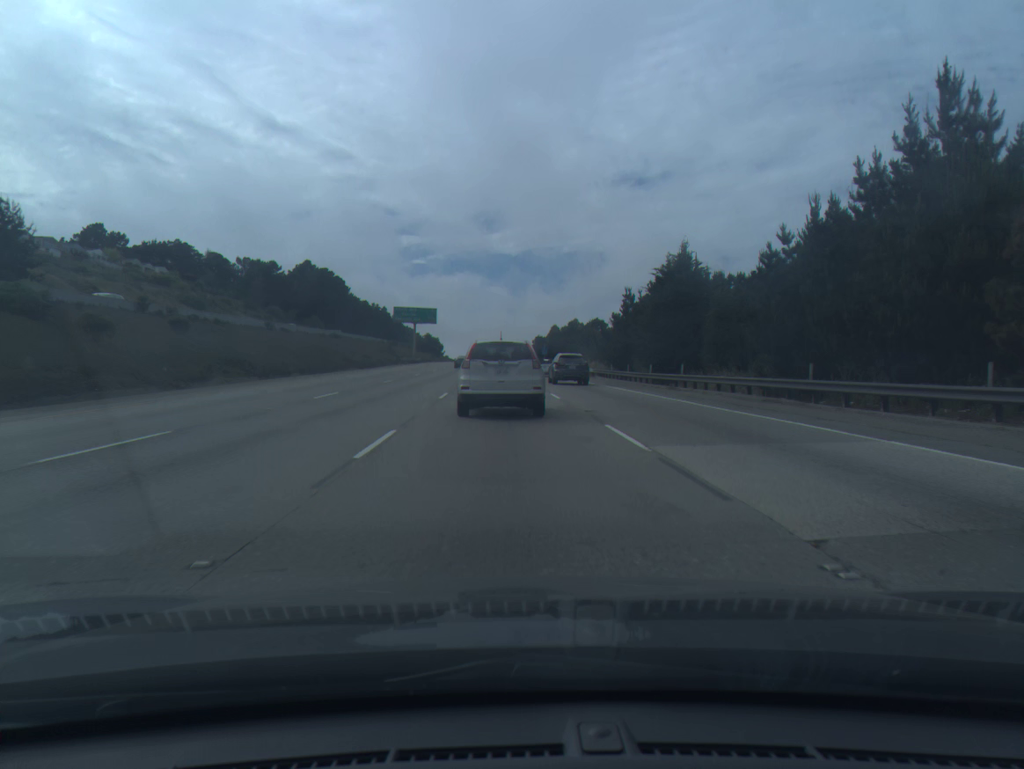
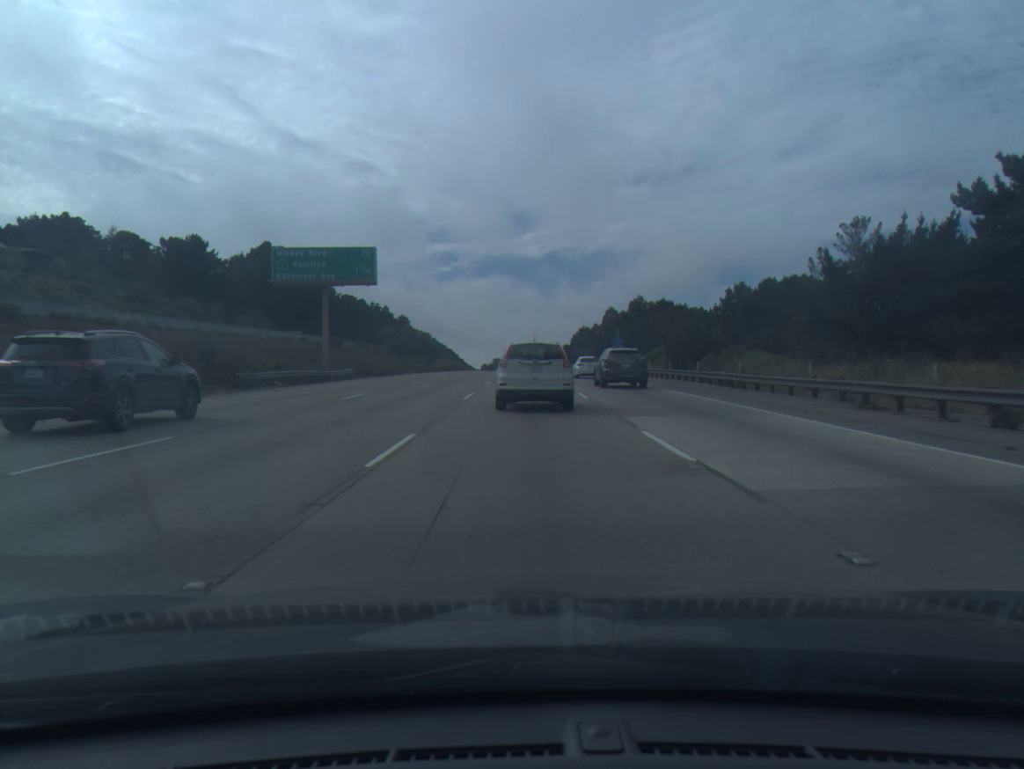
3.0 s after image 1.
(-2.1, +73.6) m; -2°
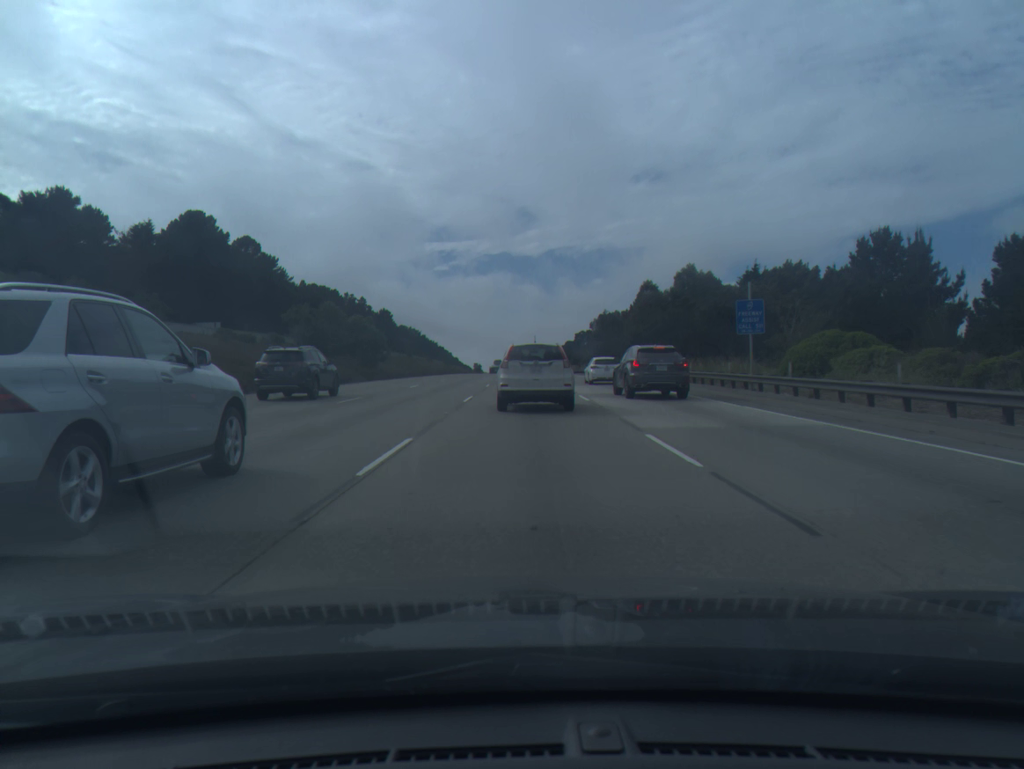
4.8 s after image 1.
(+0.2, +44.3) m; 0°
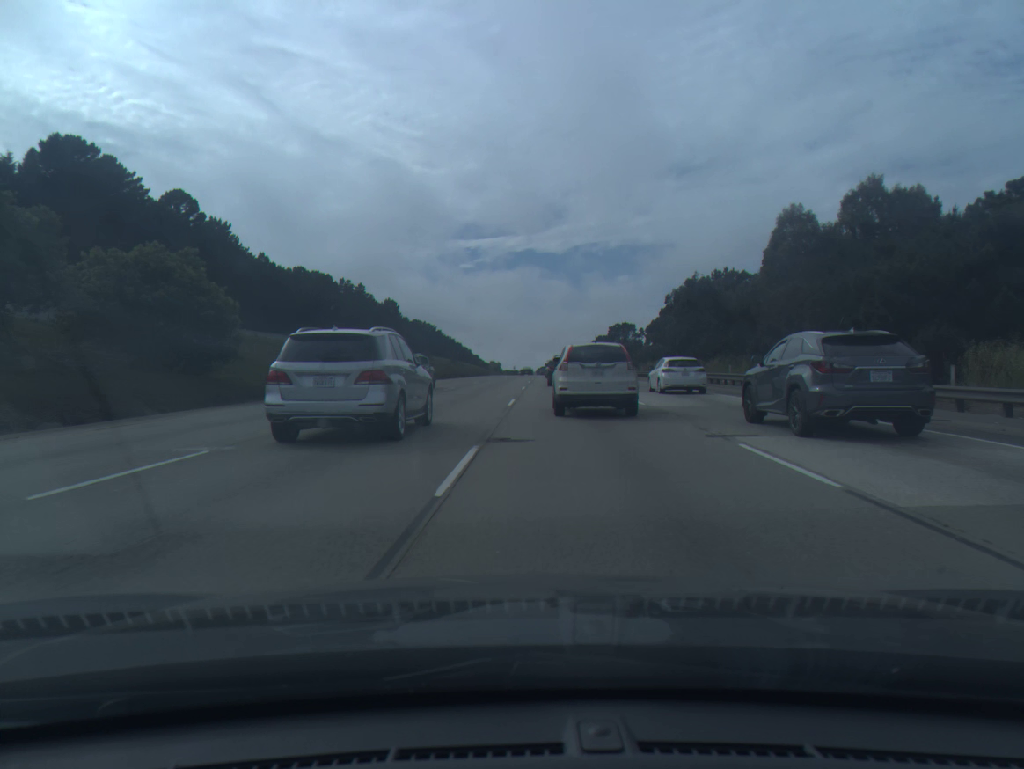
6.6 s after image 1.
(-0.5, +45.1) m; -2°
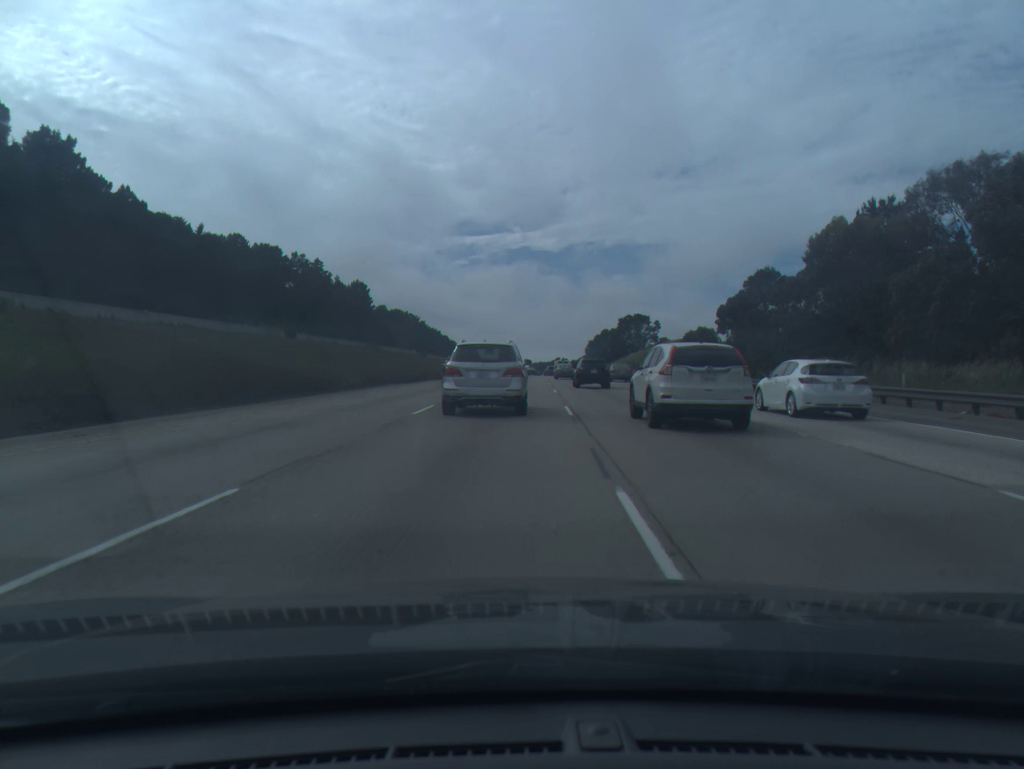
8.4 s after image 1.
(-0.3, +47.1) m; 0°
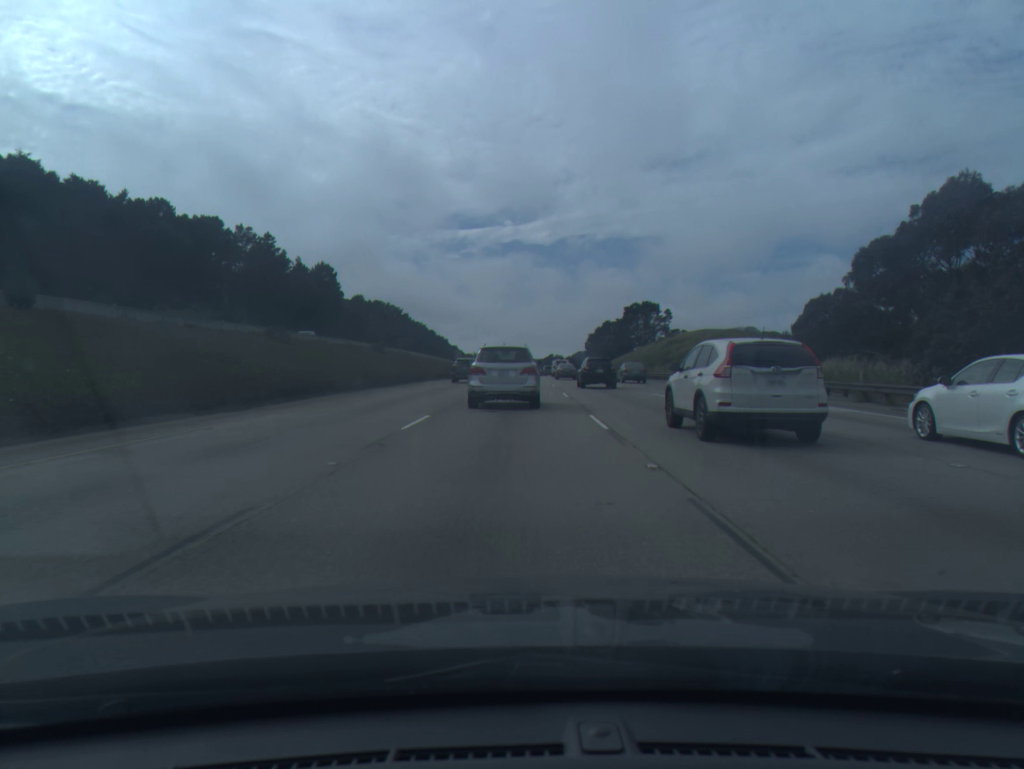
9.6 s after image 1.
(+0.2, +33.0) m; +1°
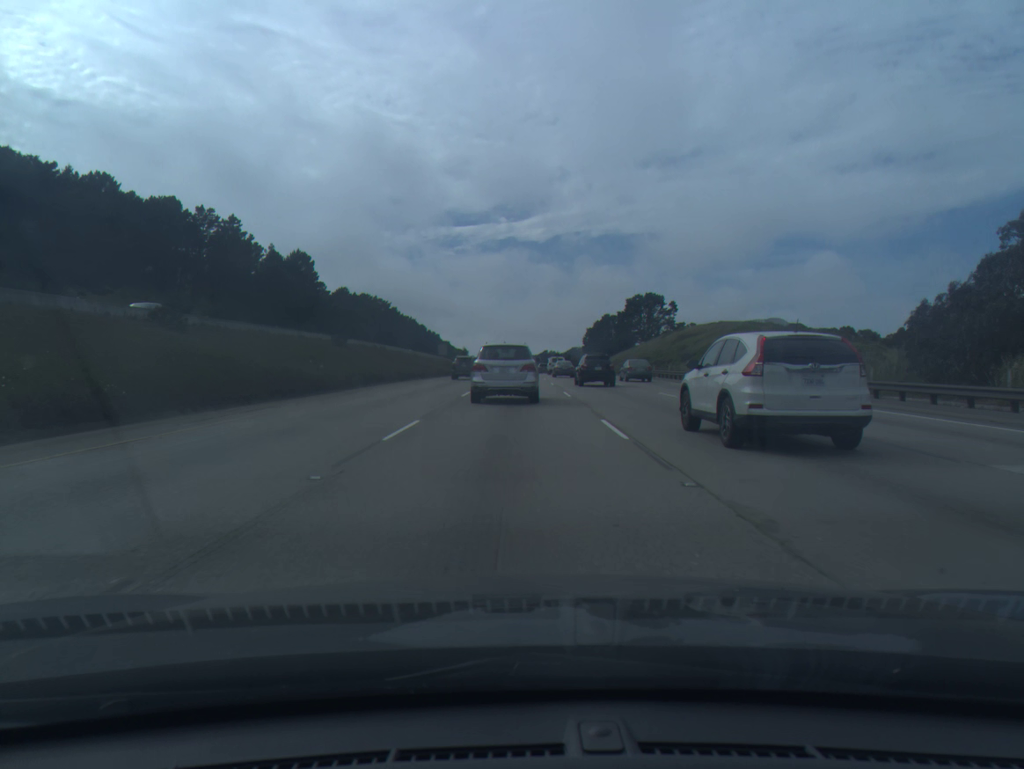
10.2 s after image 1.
(+0.1, +16.9) m; 0°
